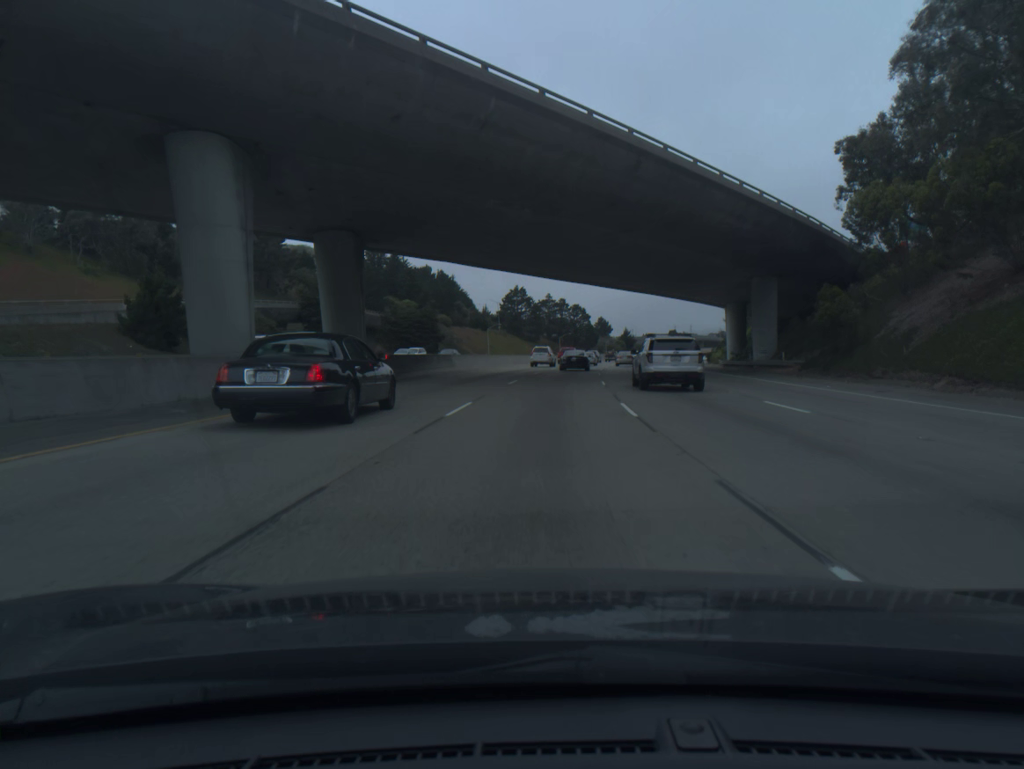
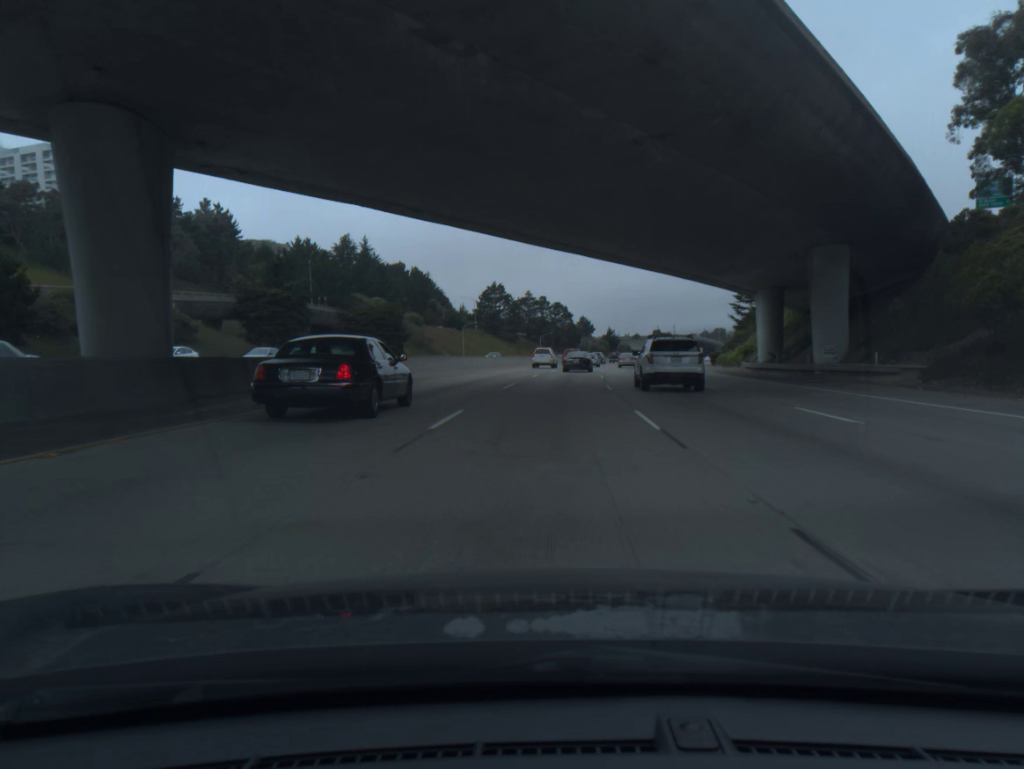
(+0.2, +16.8) m; +1°
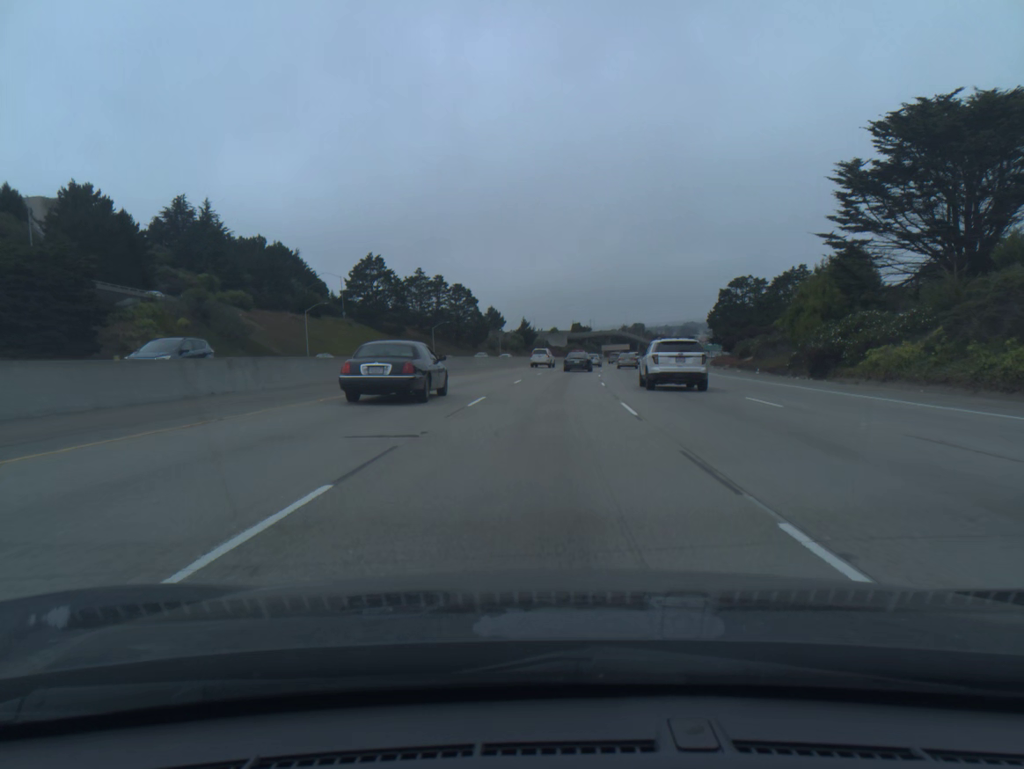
(+3.8, +66.8) m; +7°
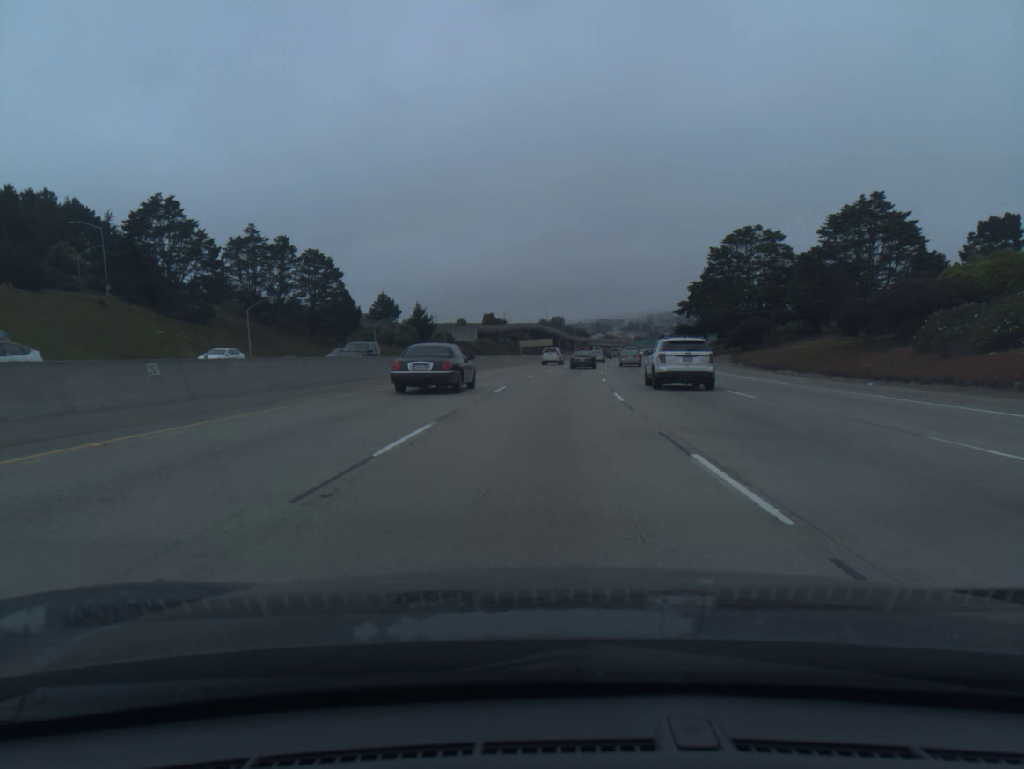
(+3.7, +67.0) m; +6°
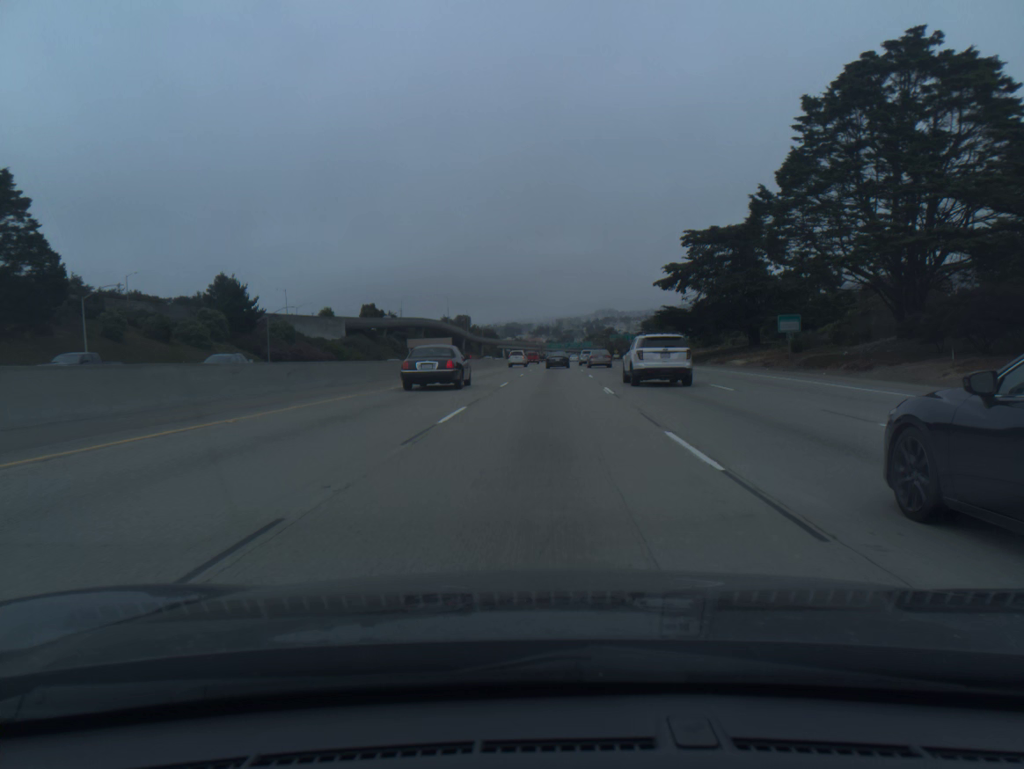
(+3.9, +68.5) m; +6°
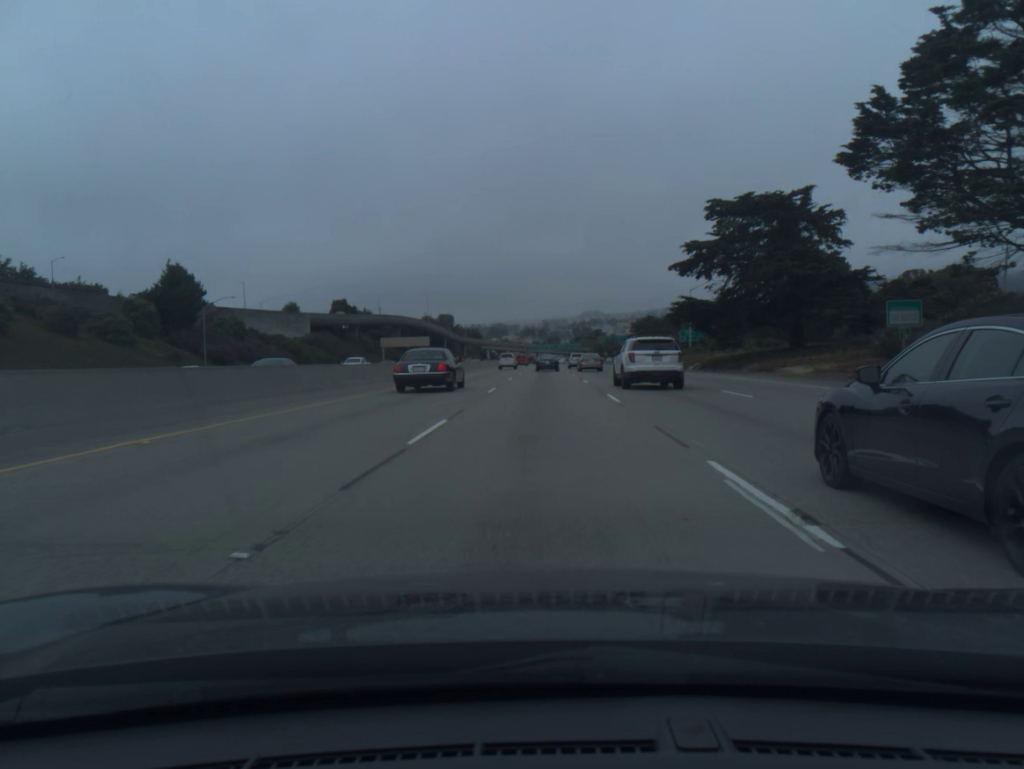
(+0.2, +17.5) m; +1°
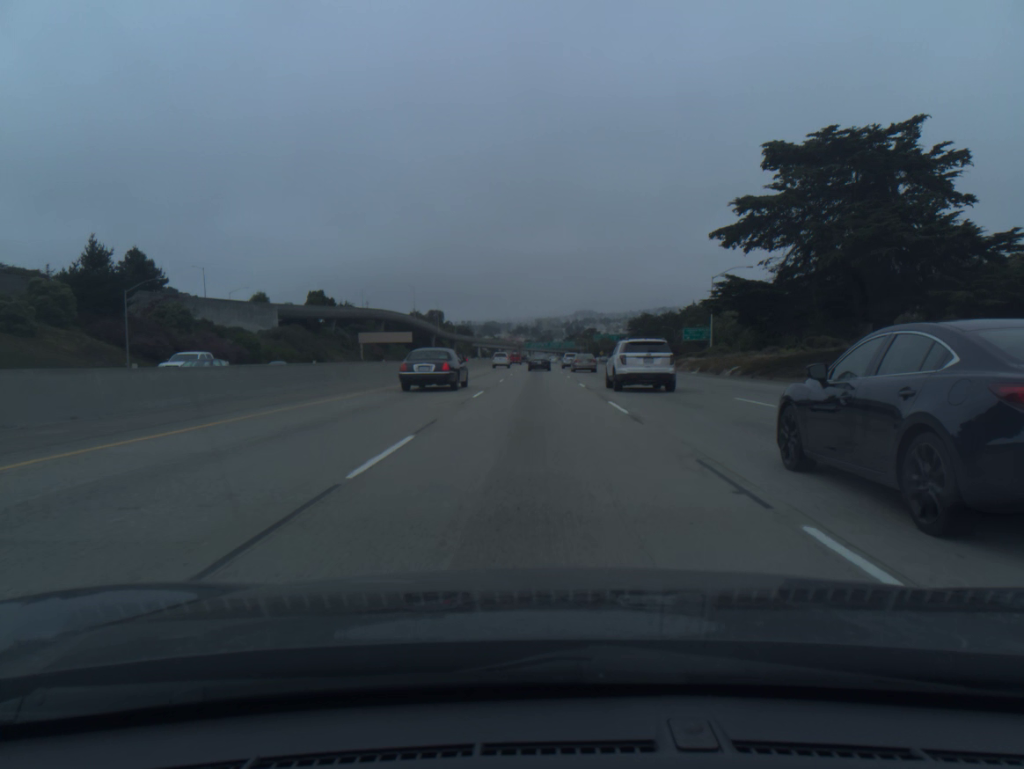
(+0.1, +17.5) m; +1°
